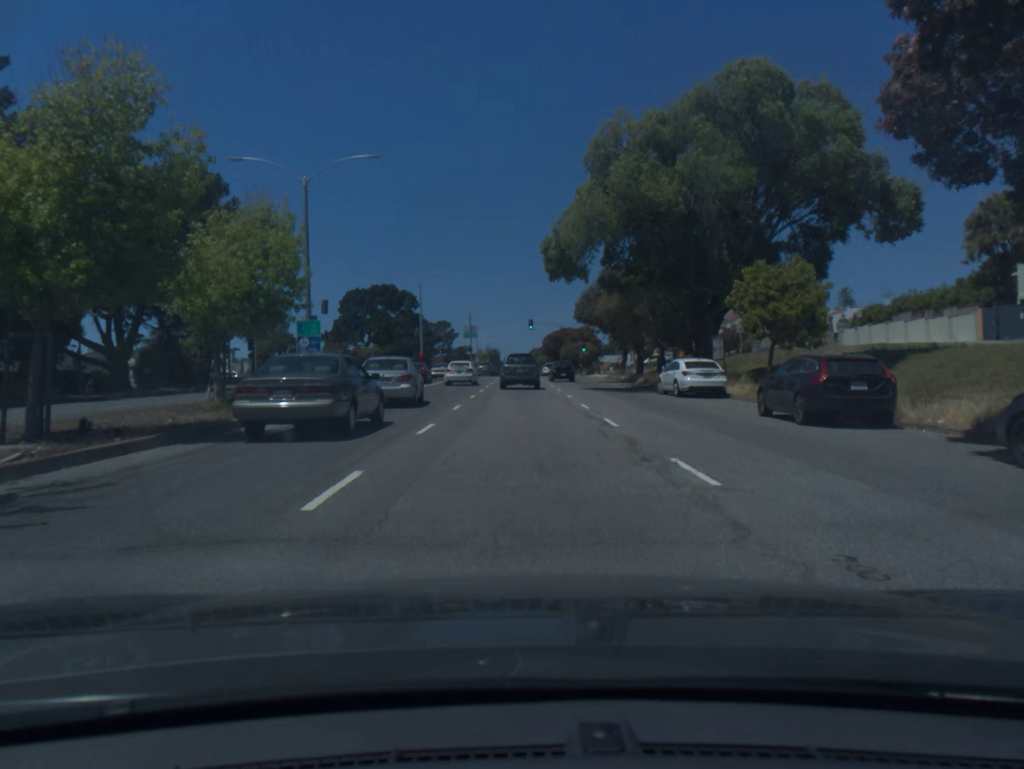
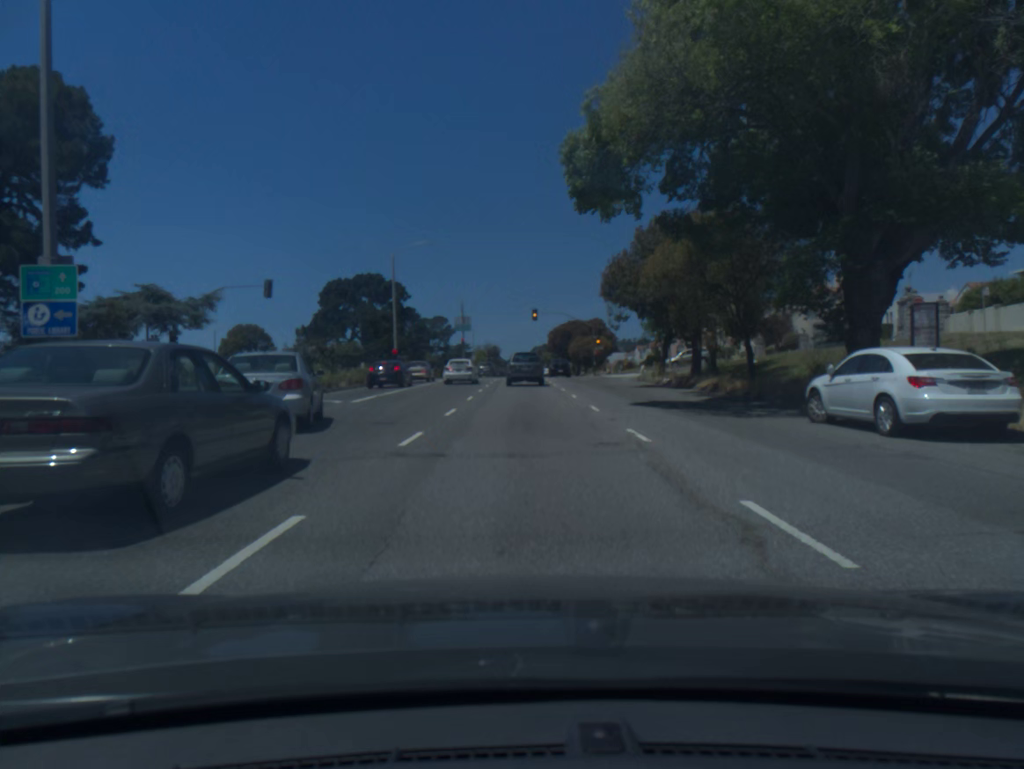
(0.0, +16.8) m; 0°
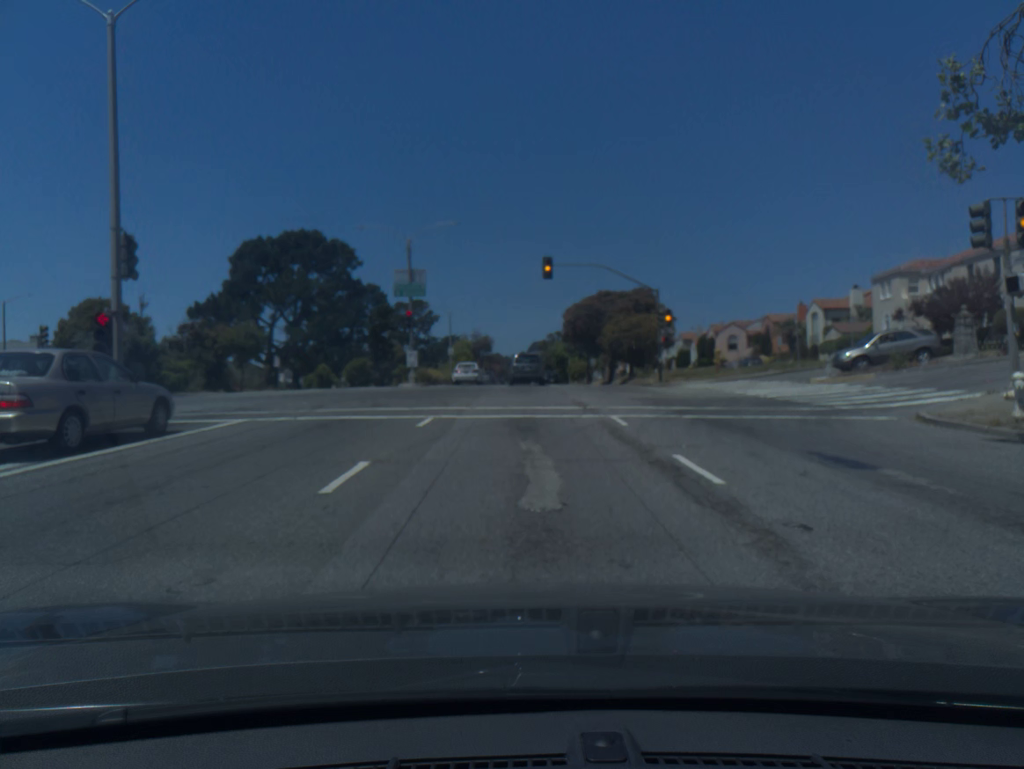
(0.0, +39.8) m; 0°
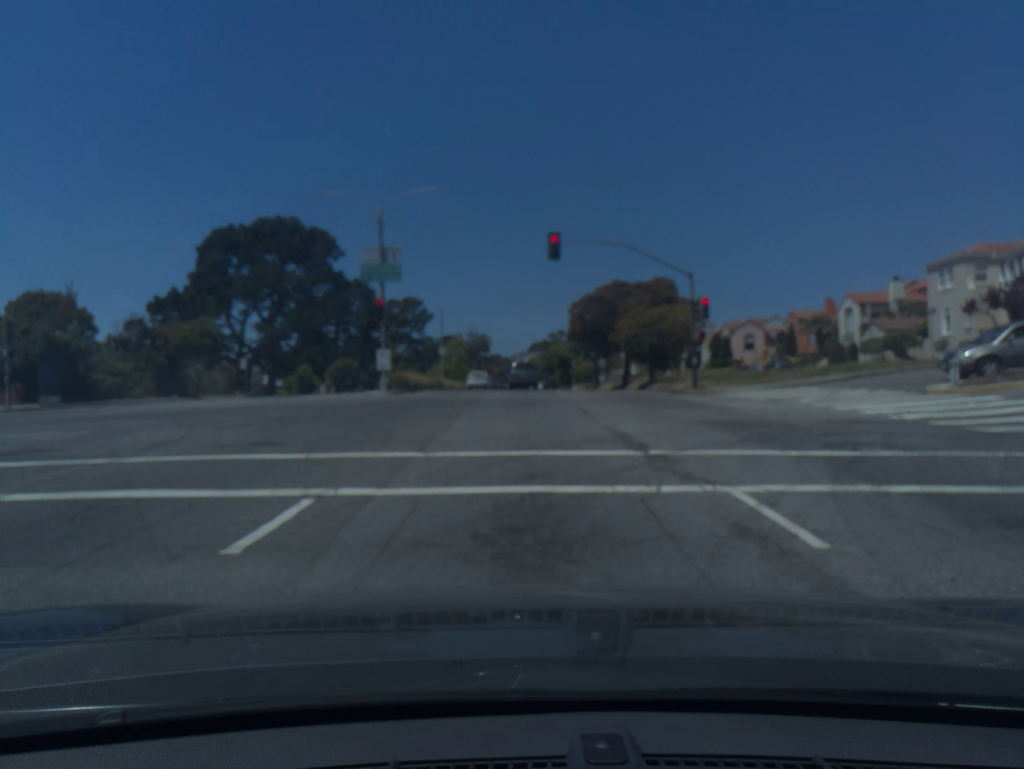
(0.0, +9.3) m; 0°
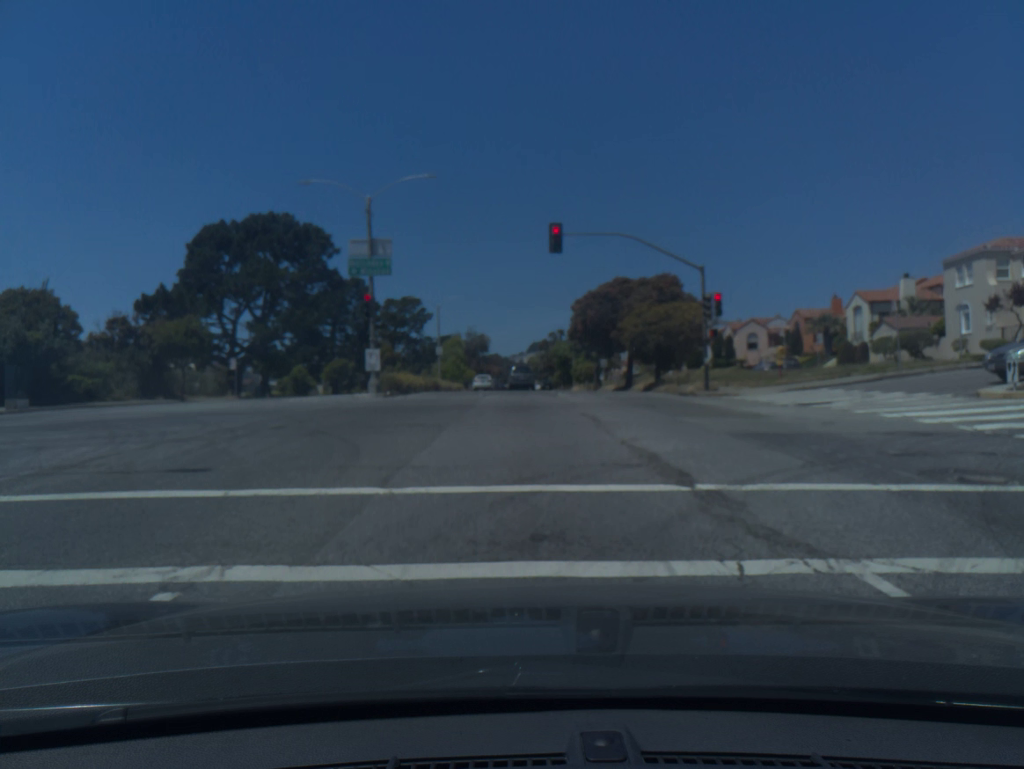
(0.0, +2.8) m; 0°
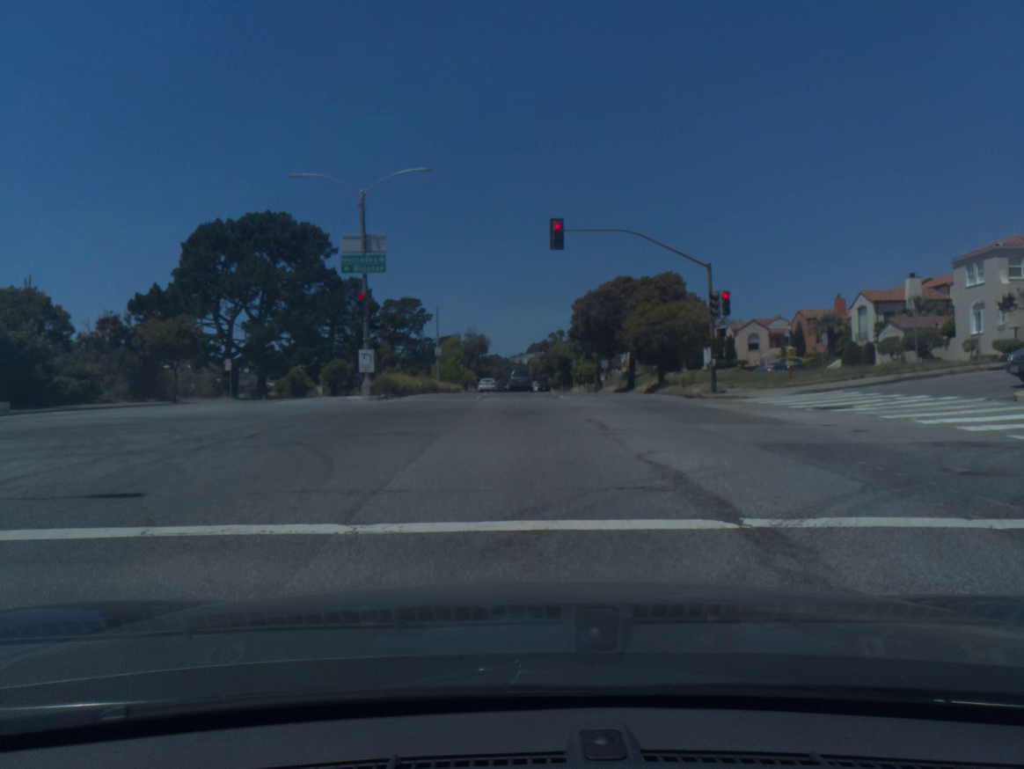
(0.0, +1.7) m; 0°
